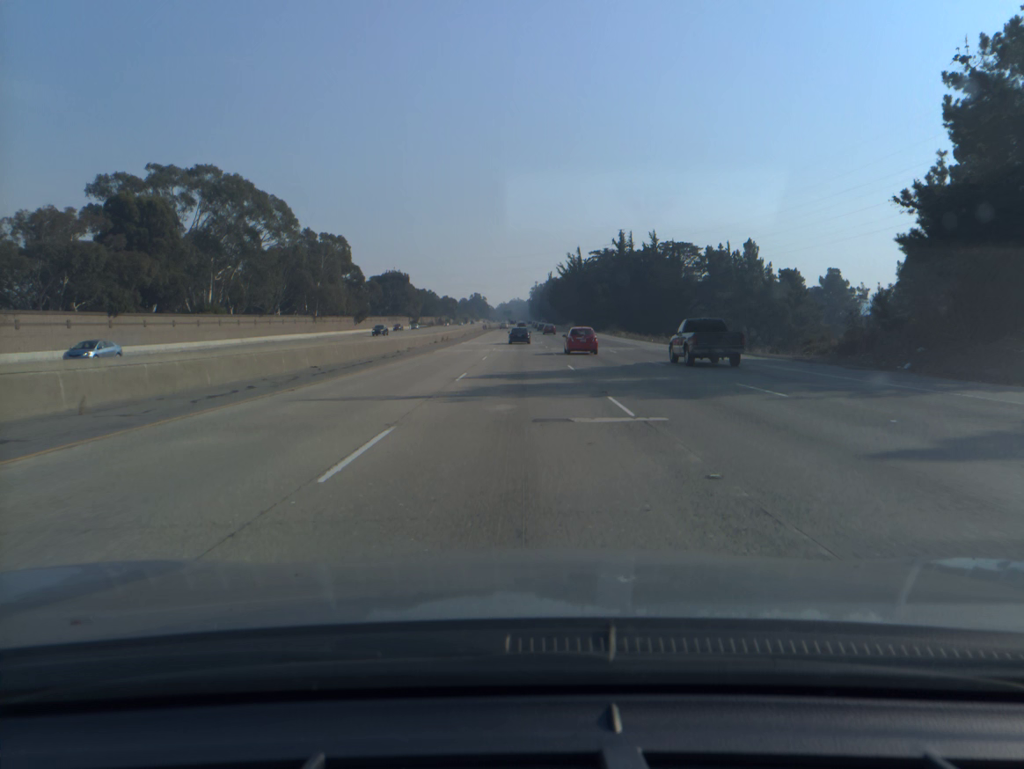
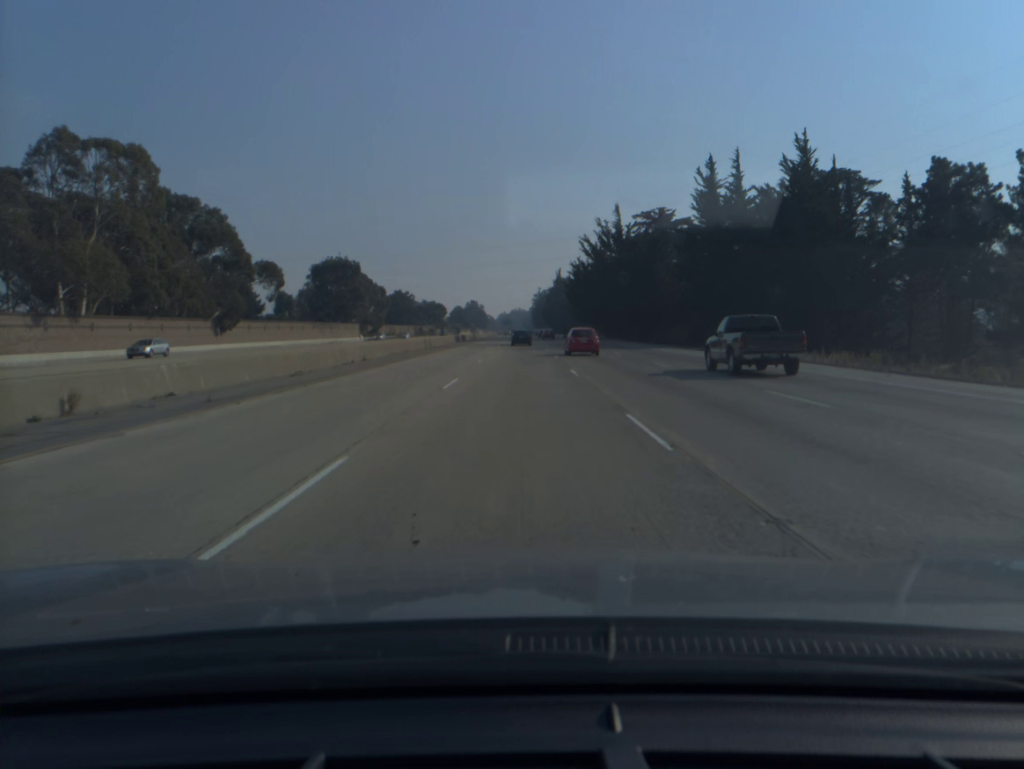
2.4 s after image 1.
(-0.1, +76.2) m; 0°
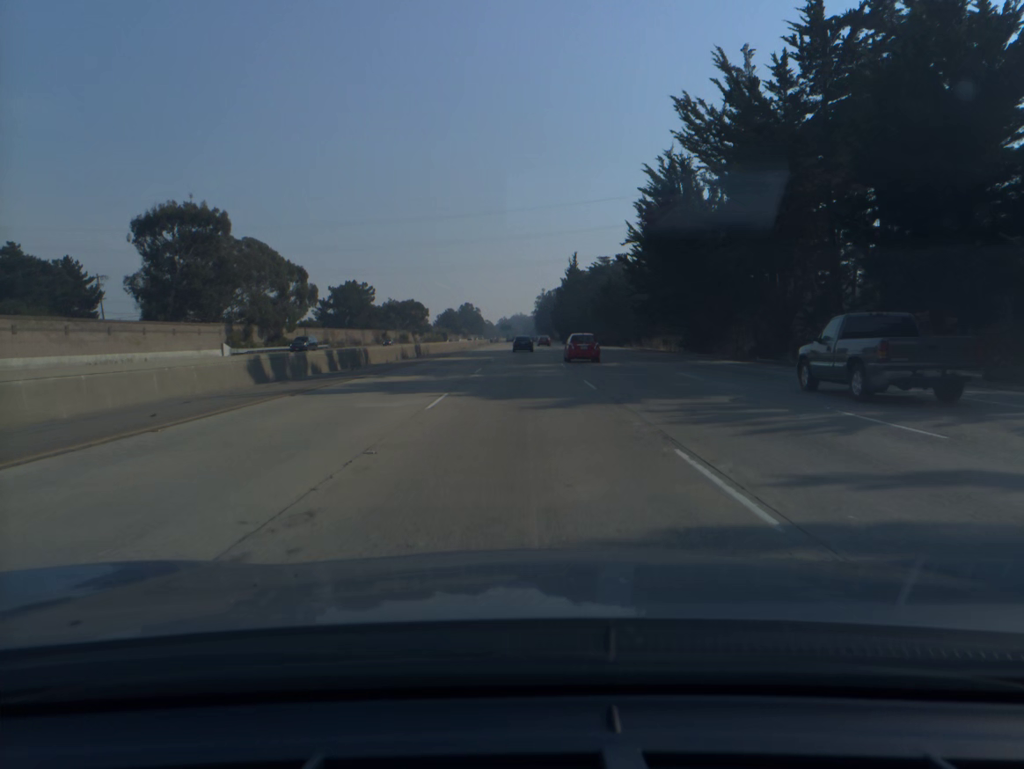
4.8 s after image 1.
(-0.1, +76.7) m; 0°
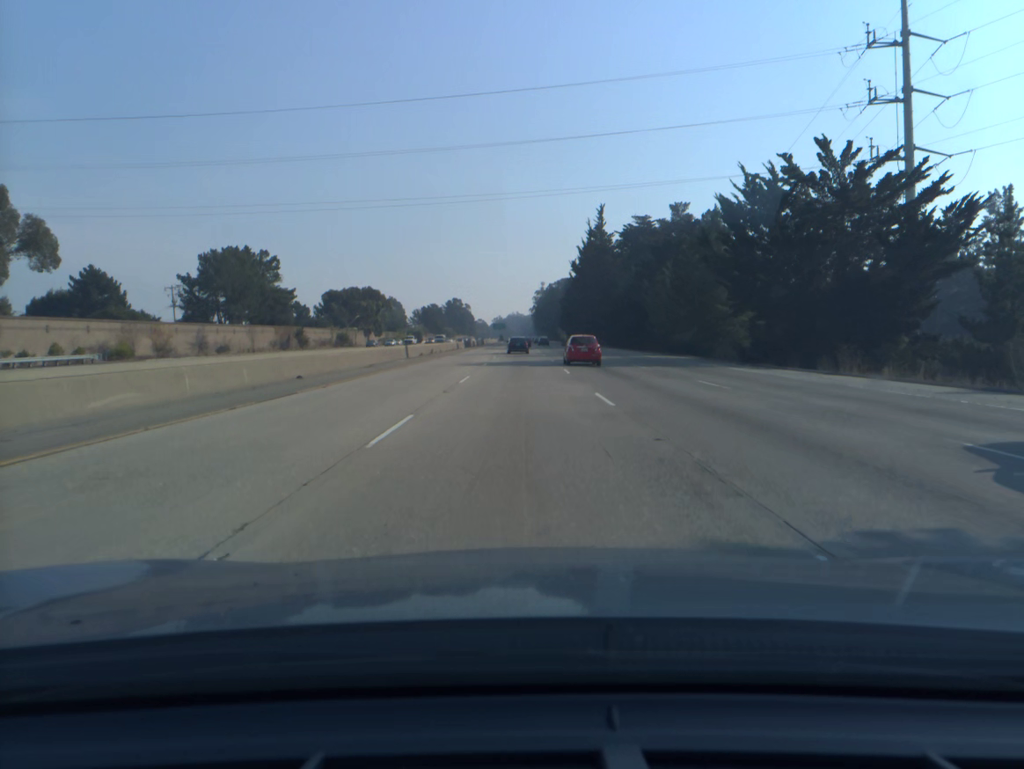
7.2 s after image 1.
(+0.3, +77.4) m; 0°
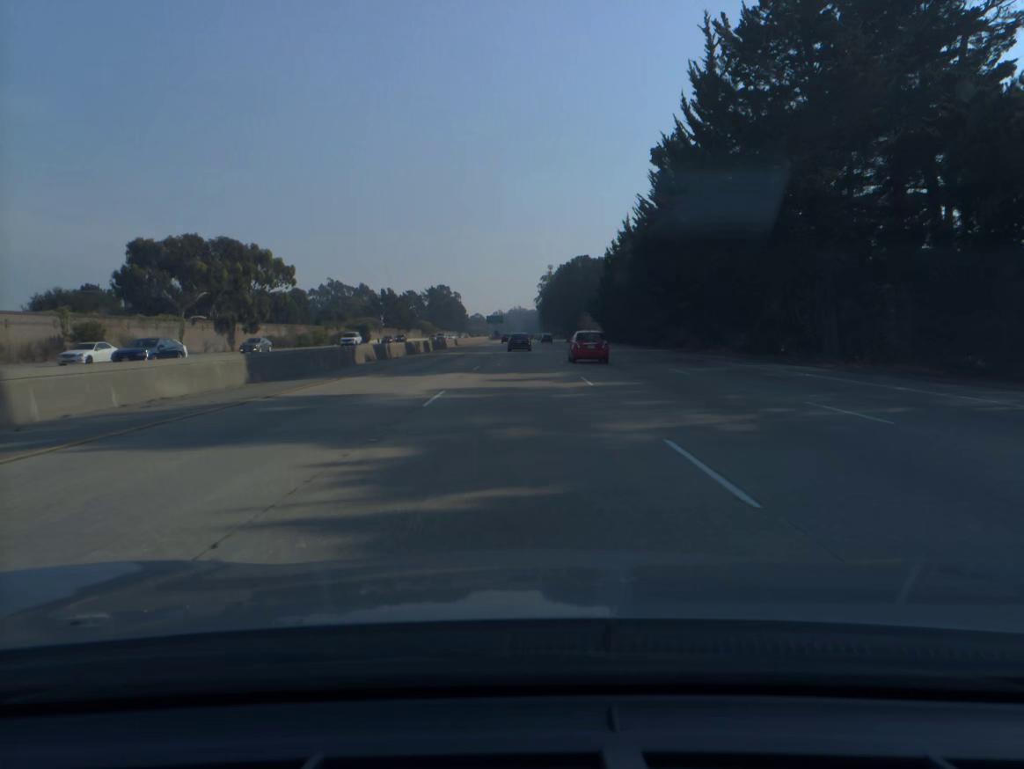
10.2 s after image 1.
(-0.2, +96.7) m; 0°
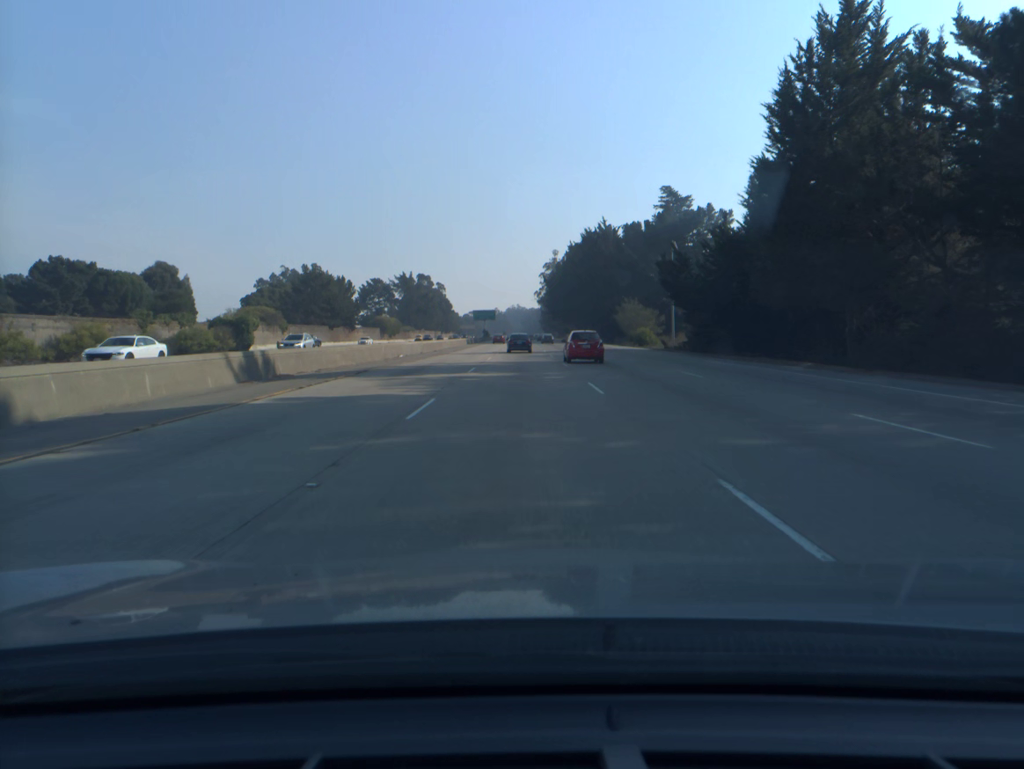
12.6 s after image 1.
(+0.1, +75.8) m; 0°
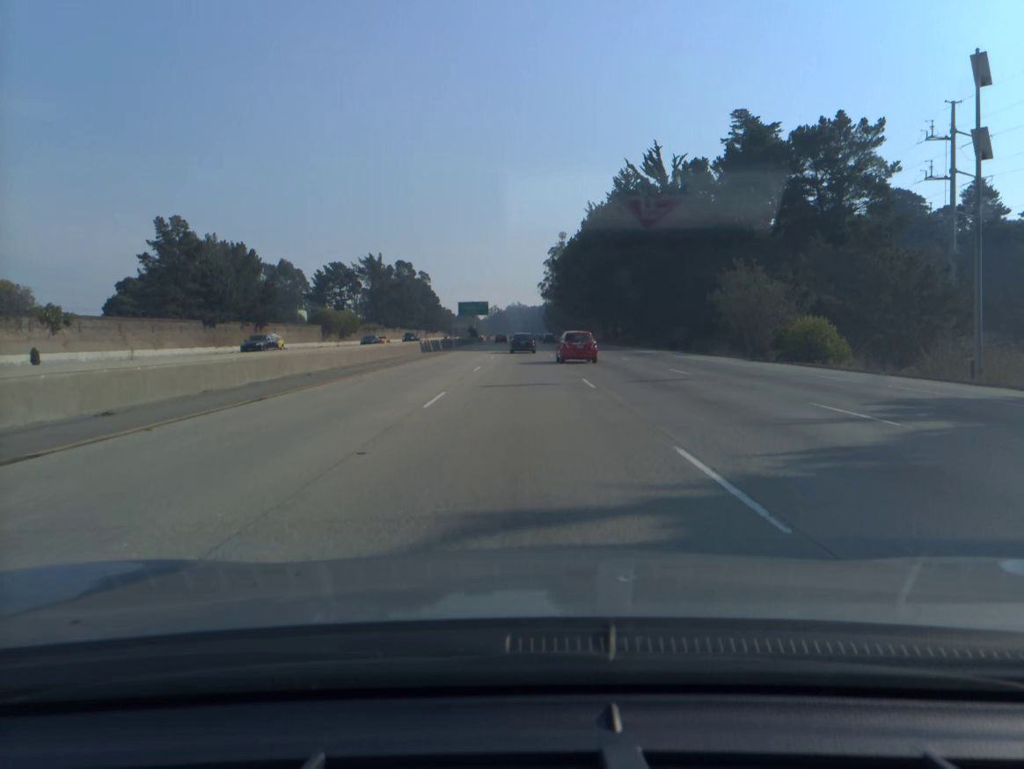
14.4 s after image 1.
(0.0, +56.3) m; 0°
